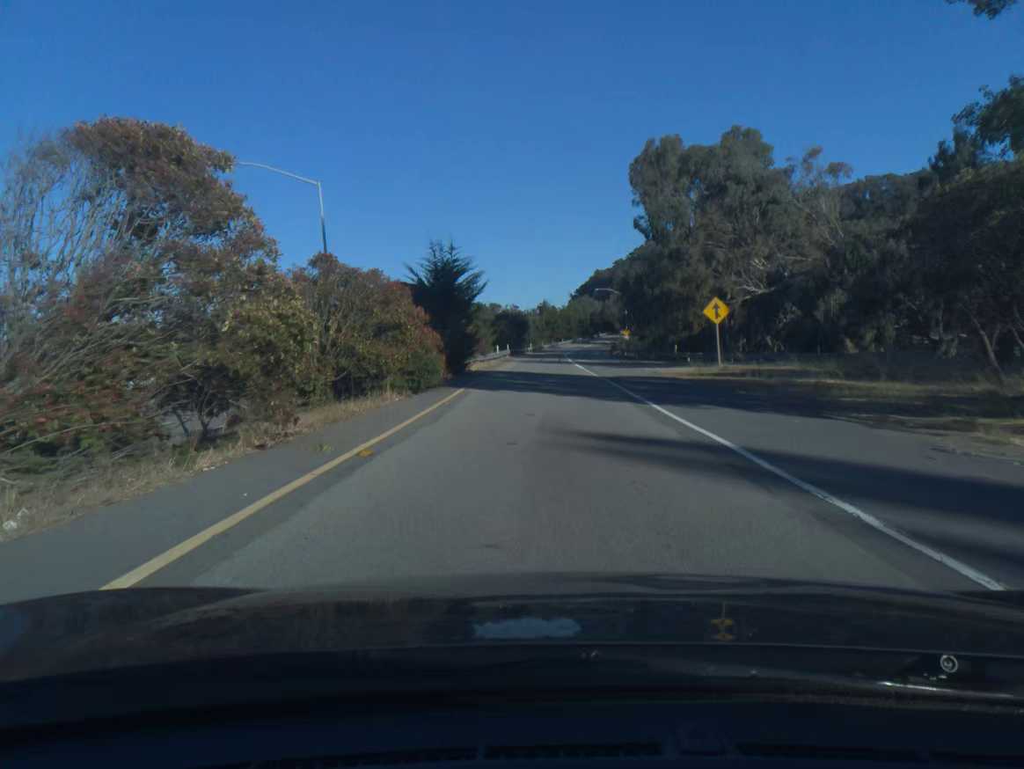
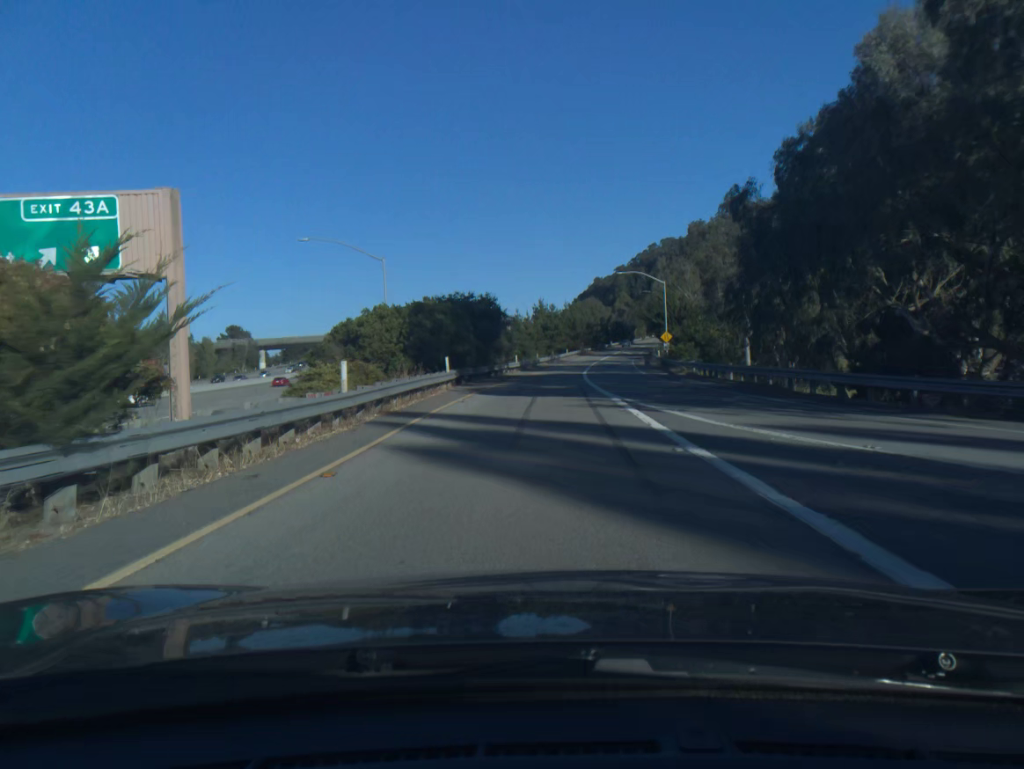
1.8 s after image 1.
(+0.1, +46.4) m; 0°
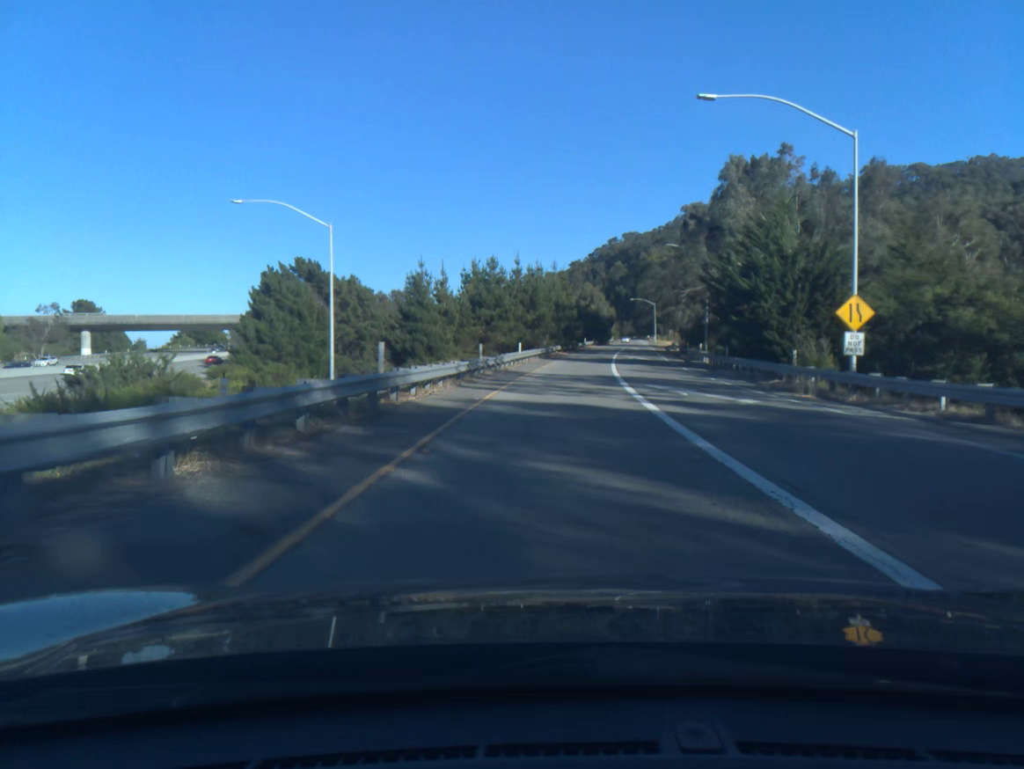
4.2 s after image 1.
(+1.4, +60.9) m; +4°
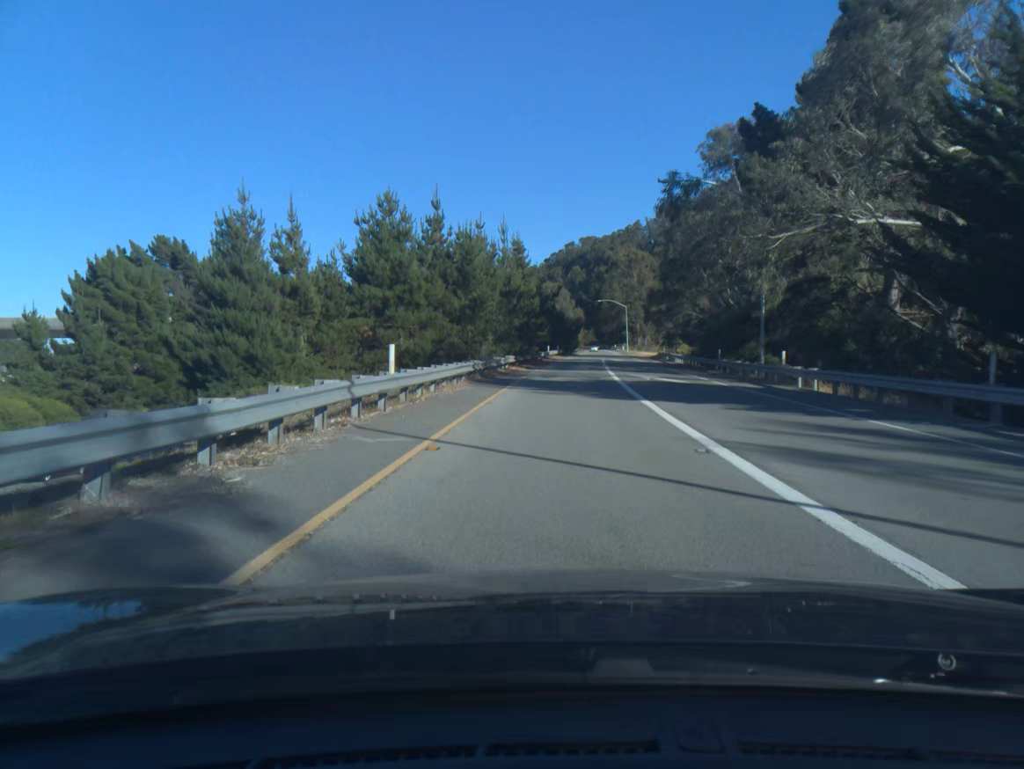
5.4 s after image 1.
(+0.8, +29.5) m; +3°
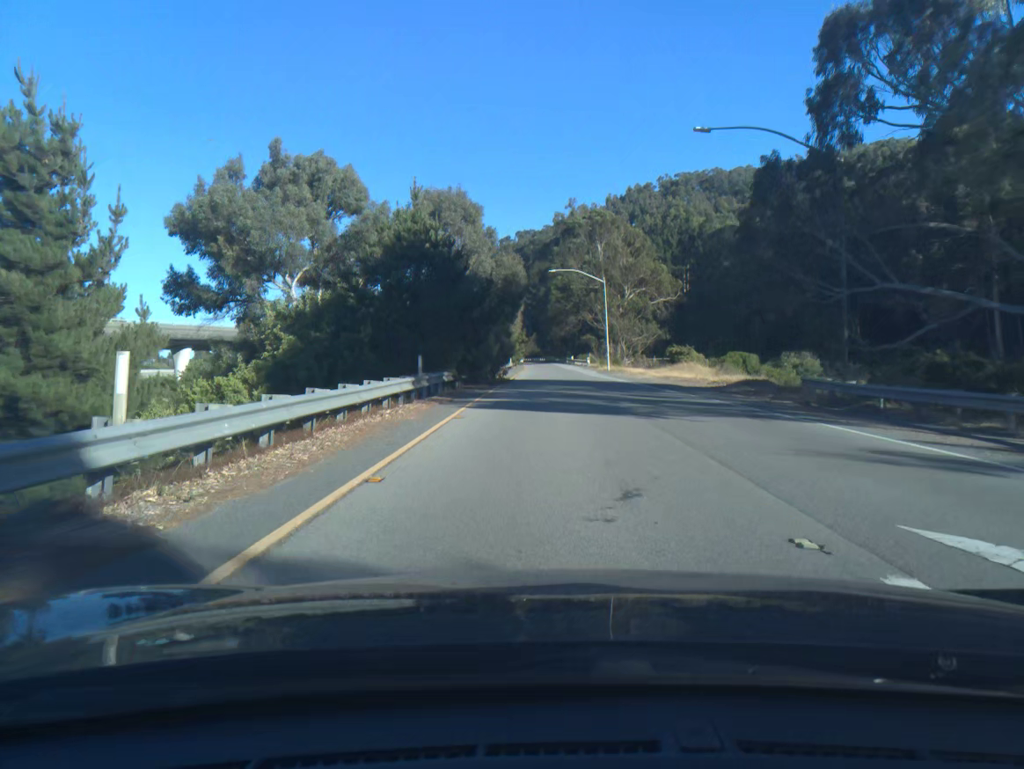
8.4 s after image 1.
(+3.7, +69.8) m; +5°
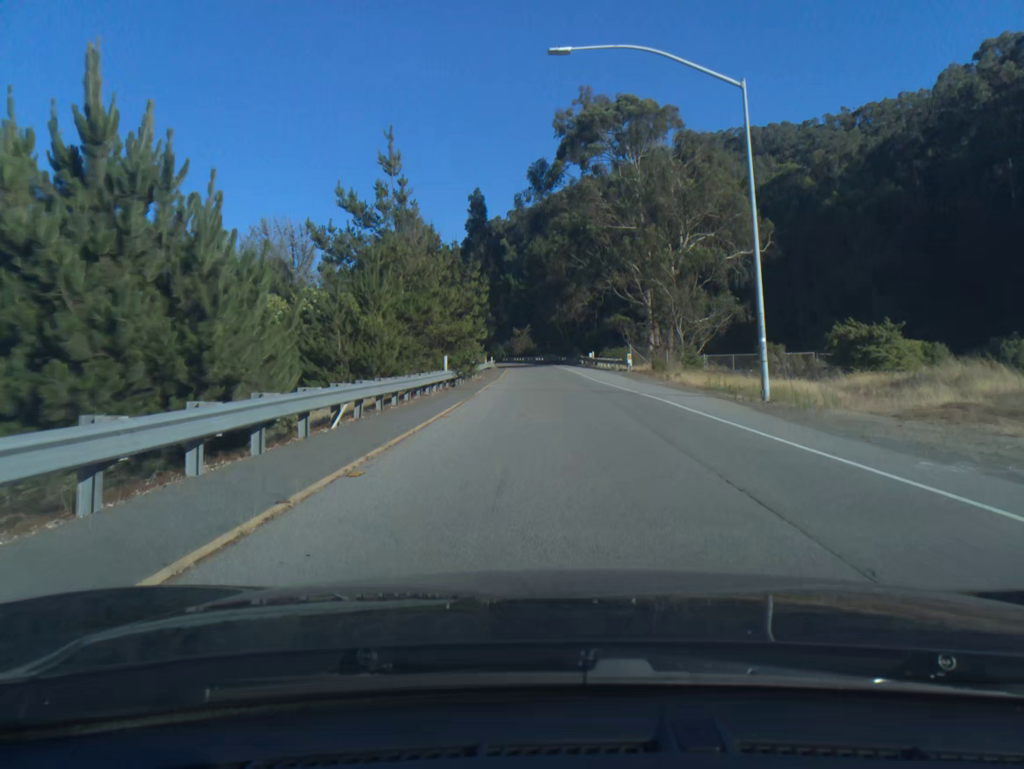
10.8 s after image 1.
(+0.3, +53.1) m; 0°
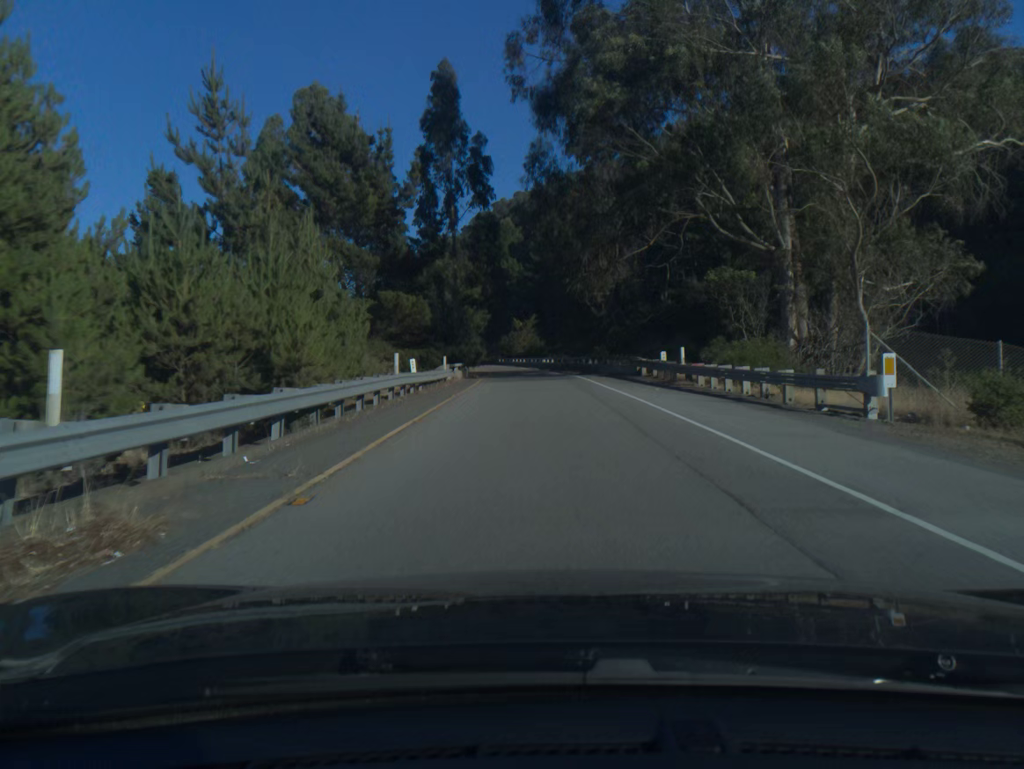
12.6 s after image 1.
(-0.3, +38.7) m; -1°
